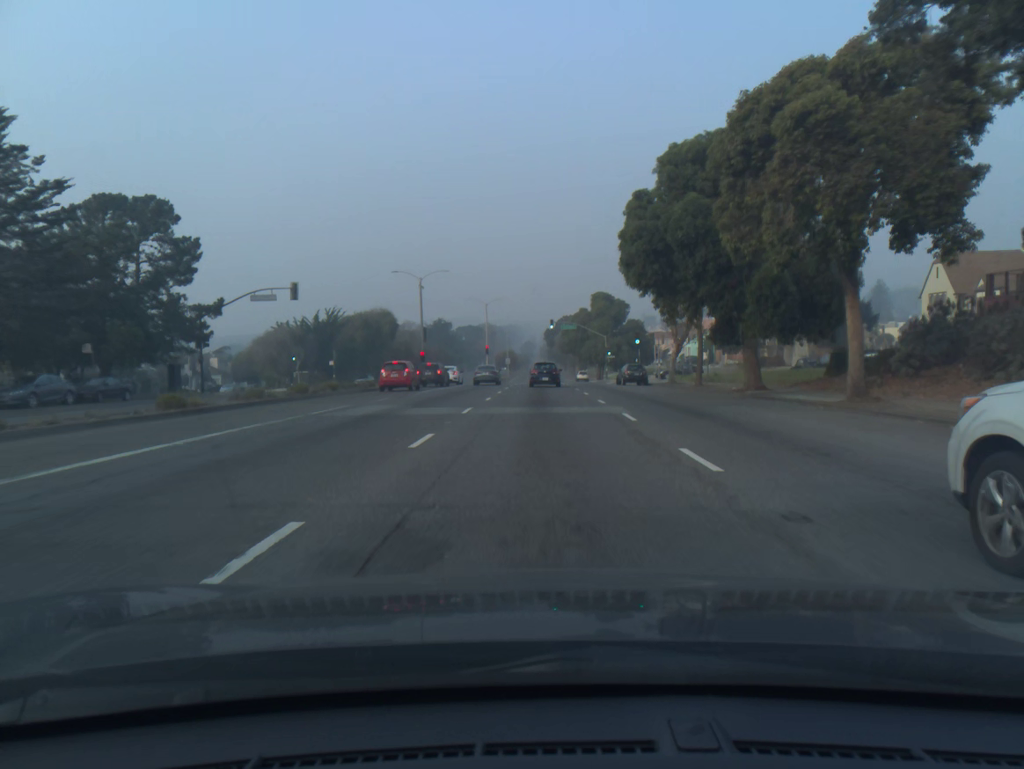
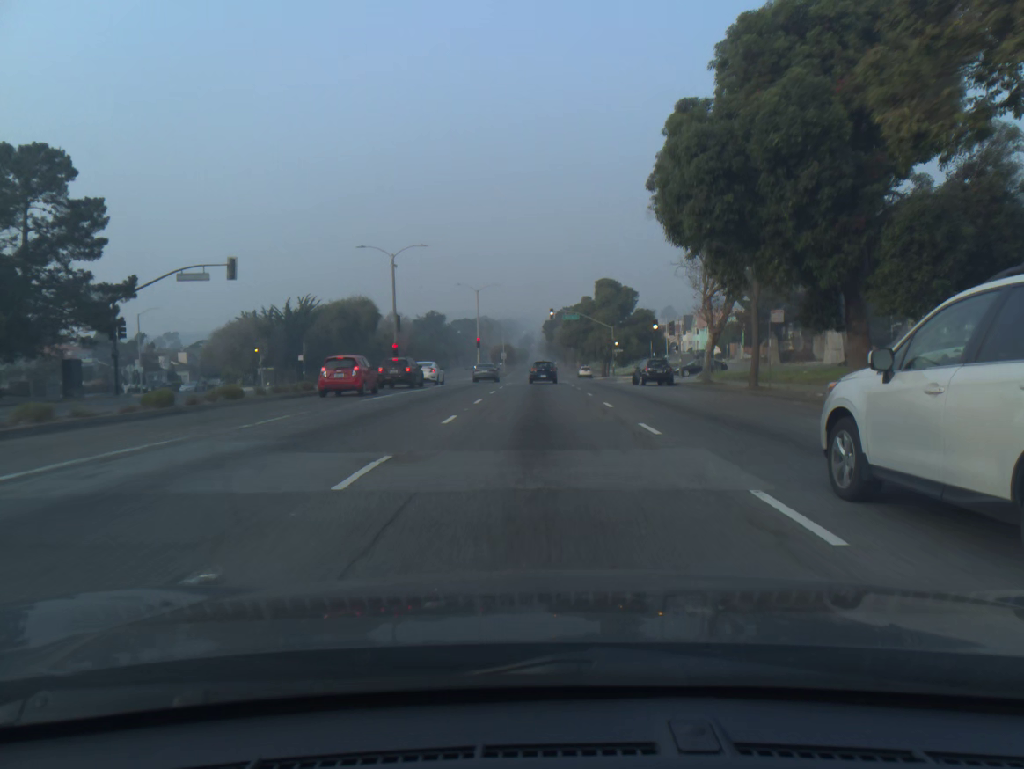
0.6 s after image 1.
(0.0, +10.9) m; 0°
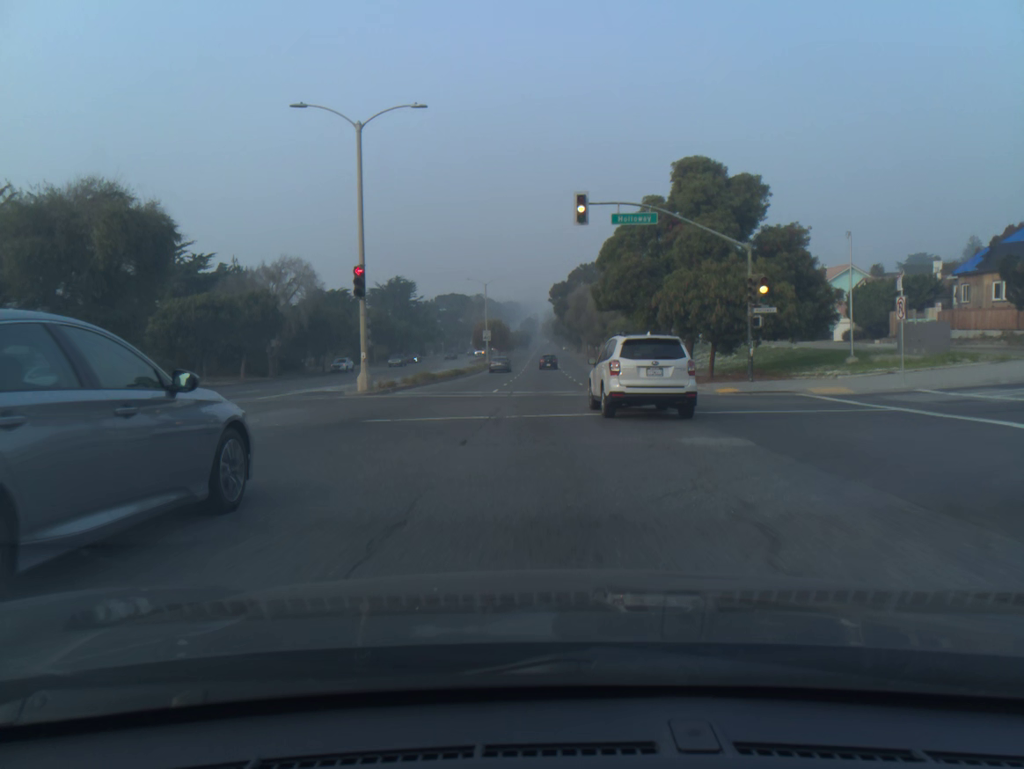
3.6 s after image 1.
(-0.2, +54.5) m; 0°
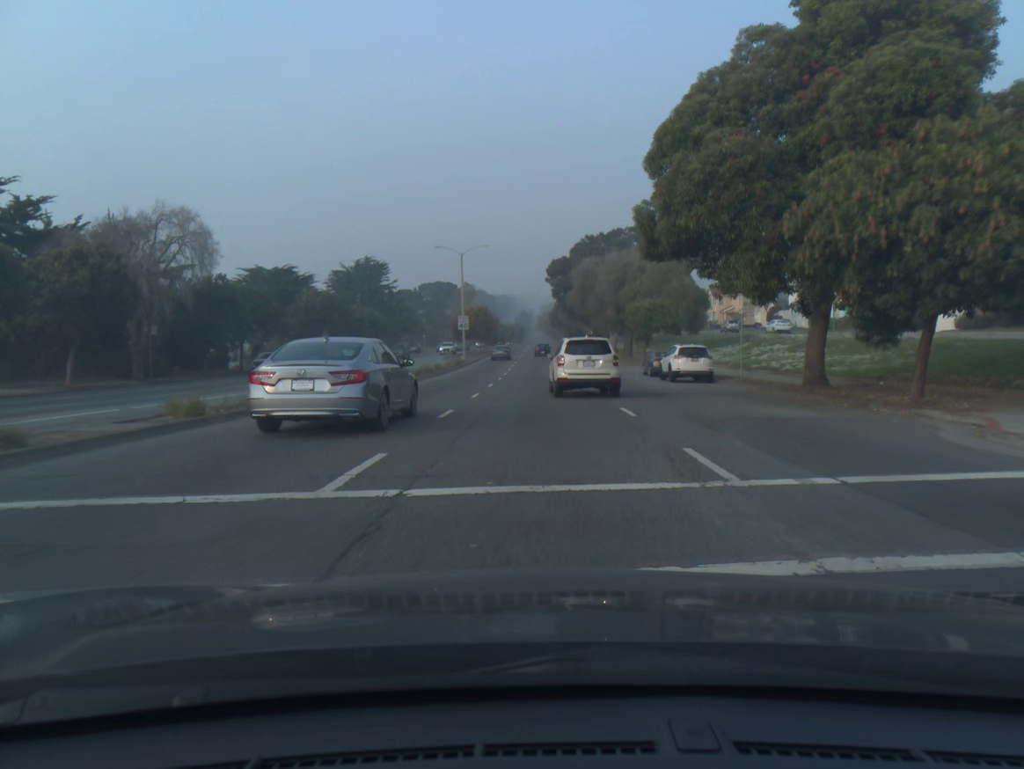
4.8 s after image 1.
(+0.1, +21.9) m; 0°
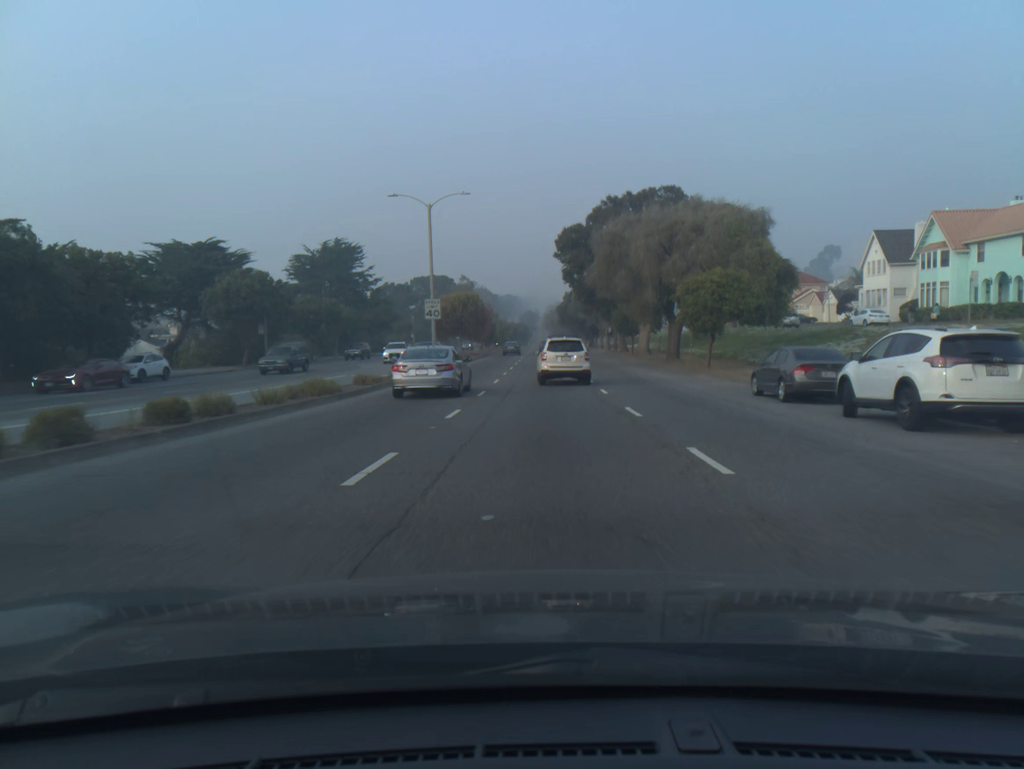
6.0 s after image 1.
(-0.1, +21.8) m; -1°
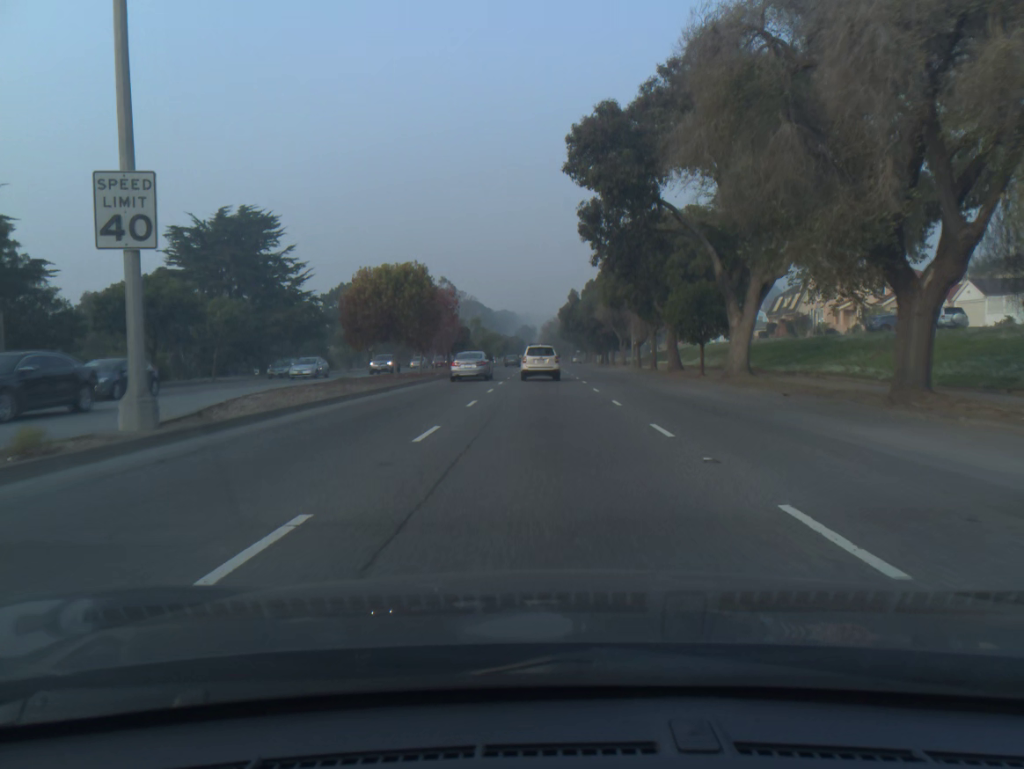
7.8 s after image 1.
(0.0, +32.6) m; 0°
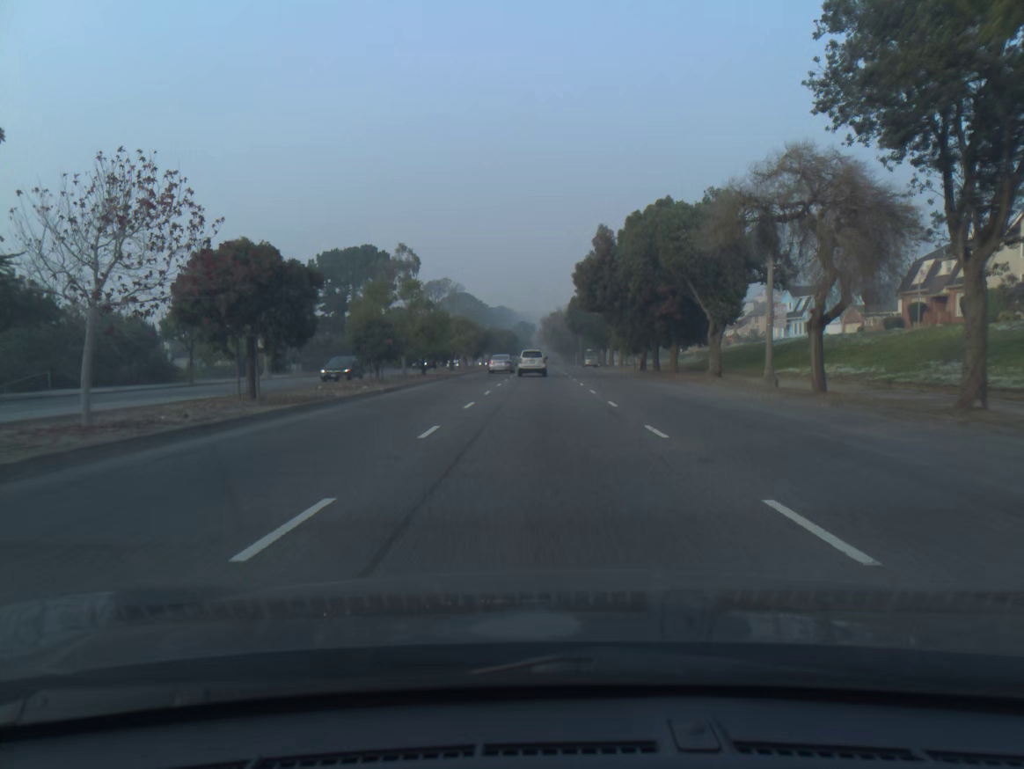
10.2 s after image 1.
(0.0, +43.2) m; 0°
